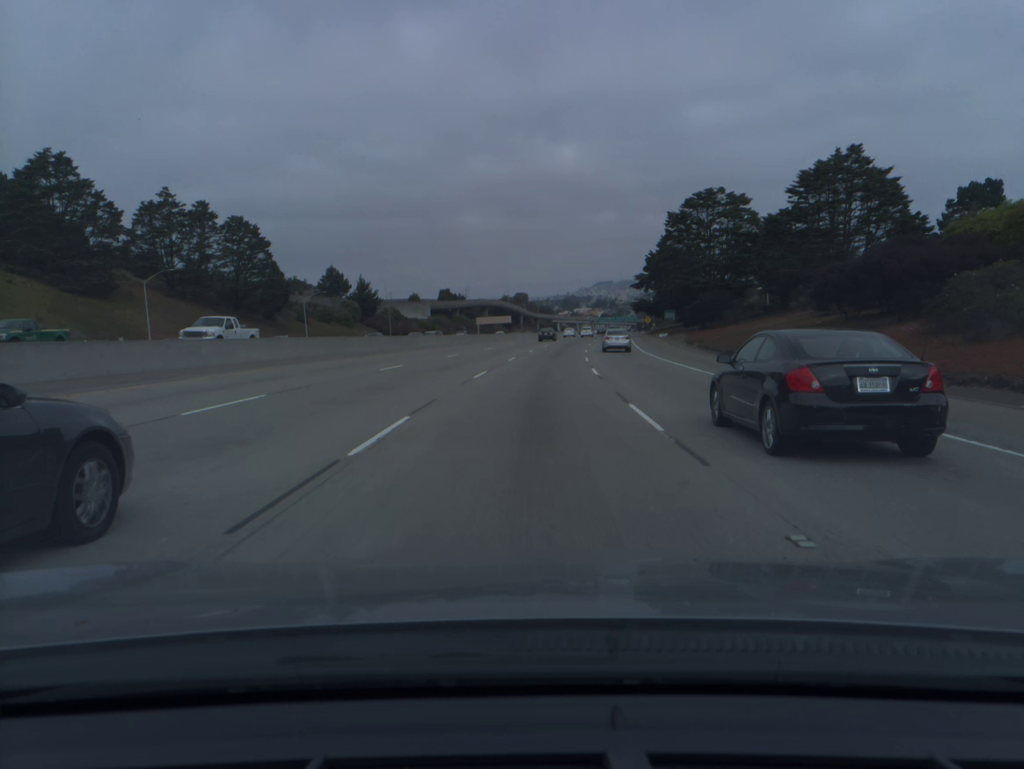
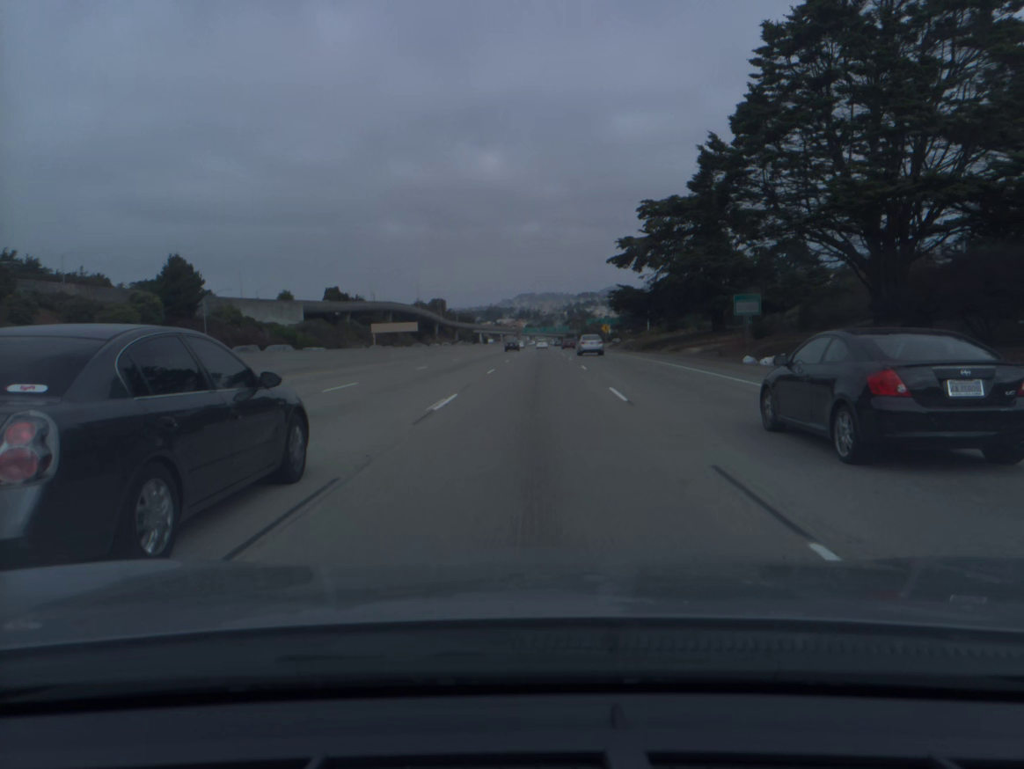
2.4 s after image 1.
(+3.3, +64.9) m; +6°
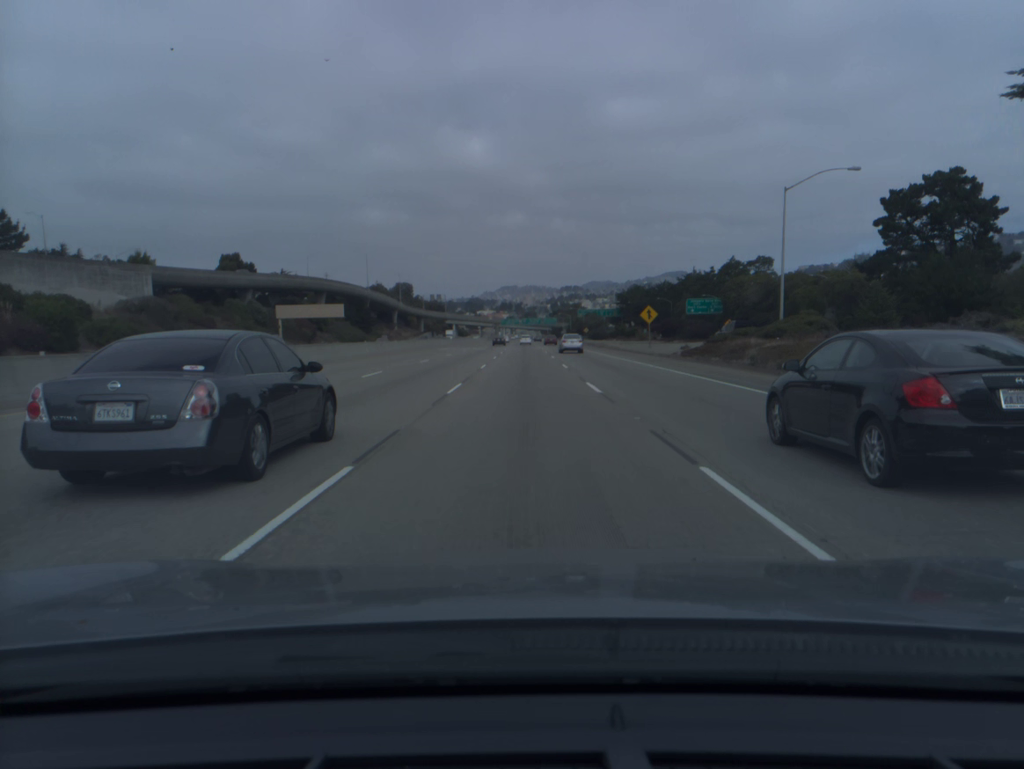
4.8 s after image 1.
(+1.2, +66.8) m; +1°
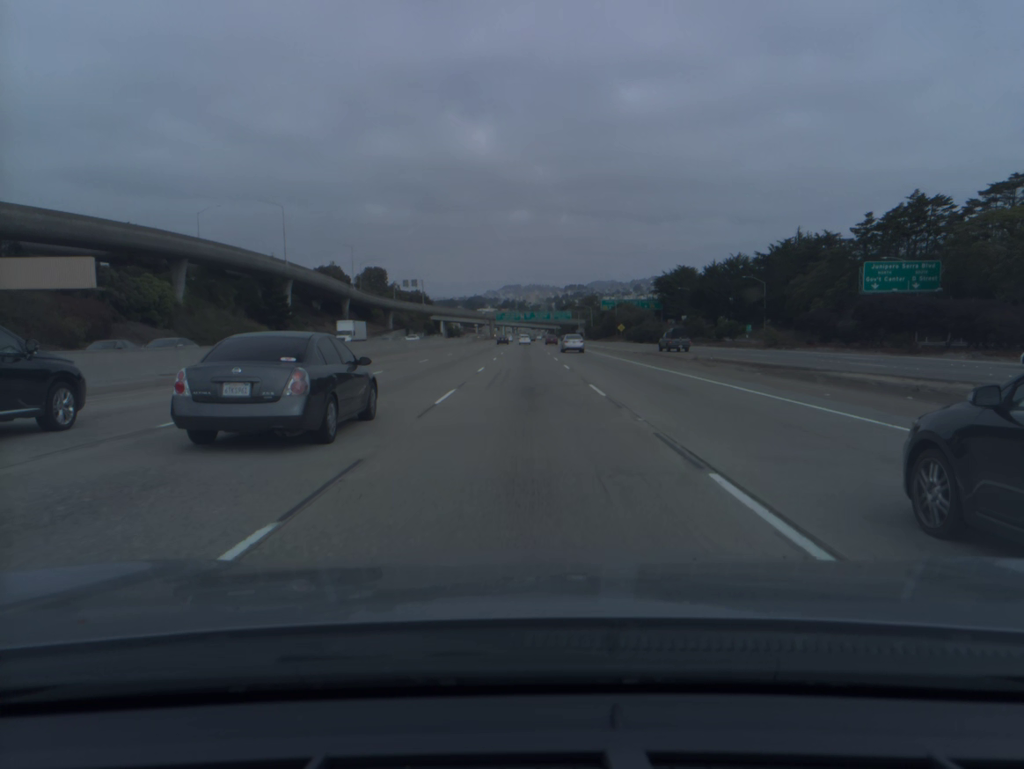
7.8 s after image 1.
(-0.3, +87.8) m; 0°
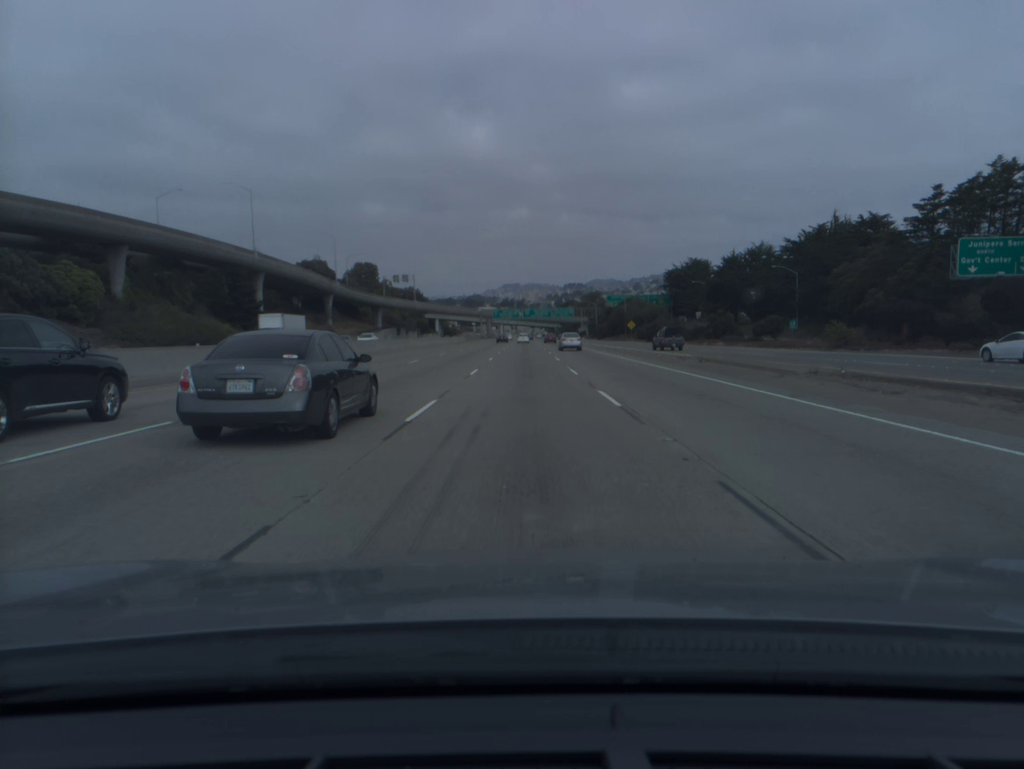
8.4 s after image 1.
(0.0, +18.0) m; 0°
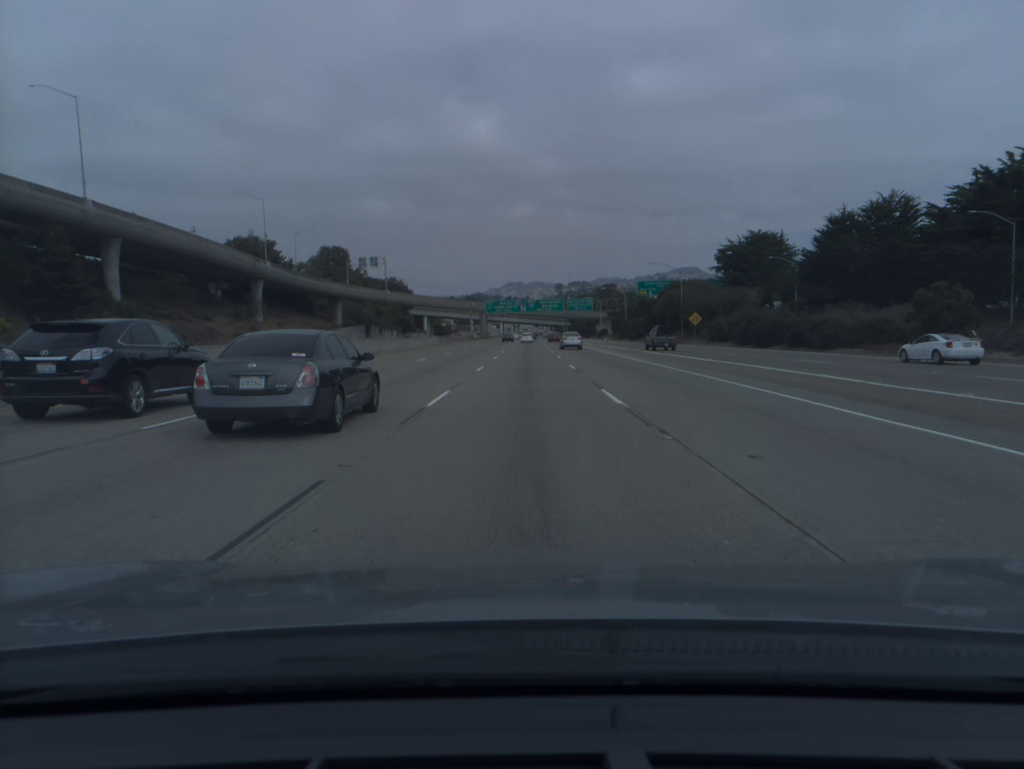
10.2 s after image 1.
(-0.1, +54.7) m; 0°
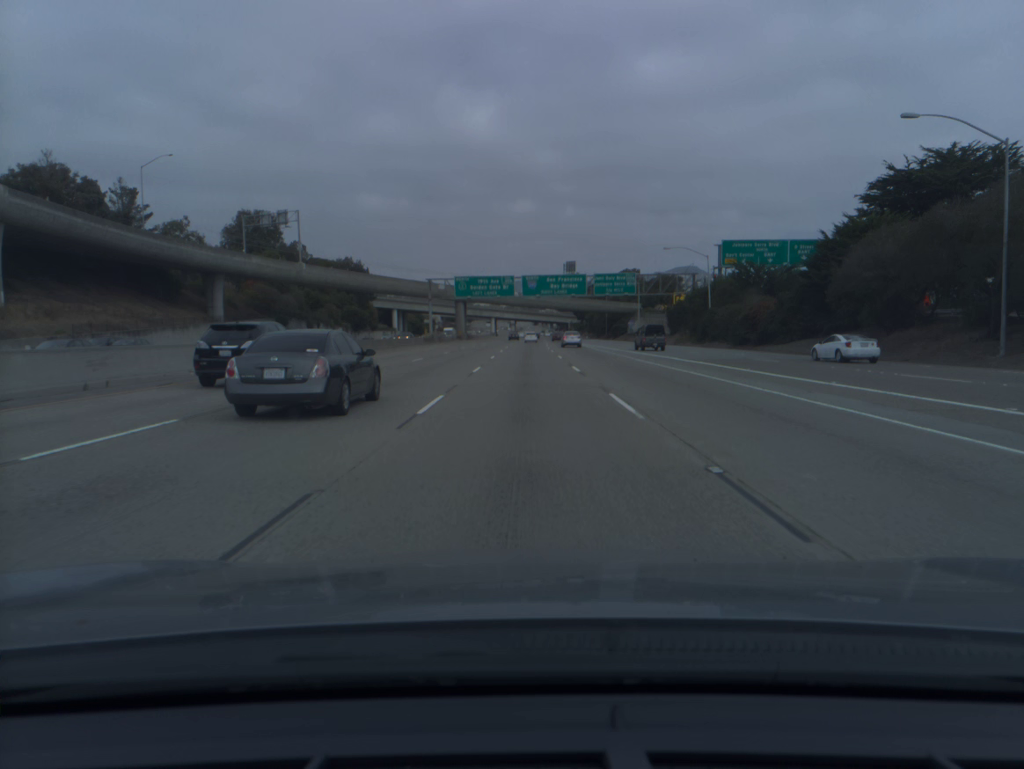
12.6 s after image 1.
(+0.1, +72.7) m; 0°
